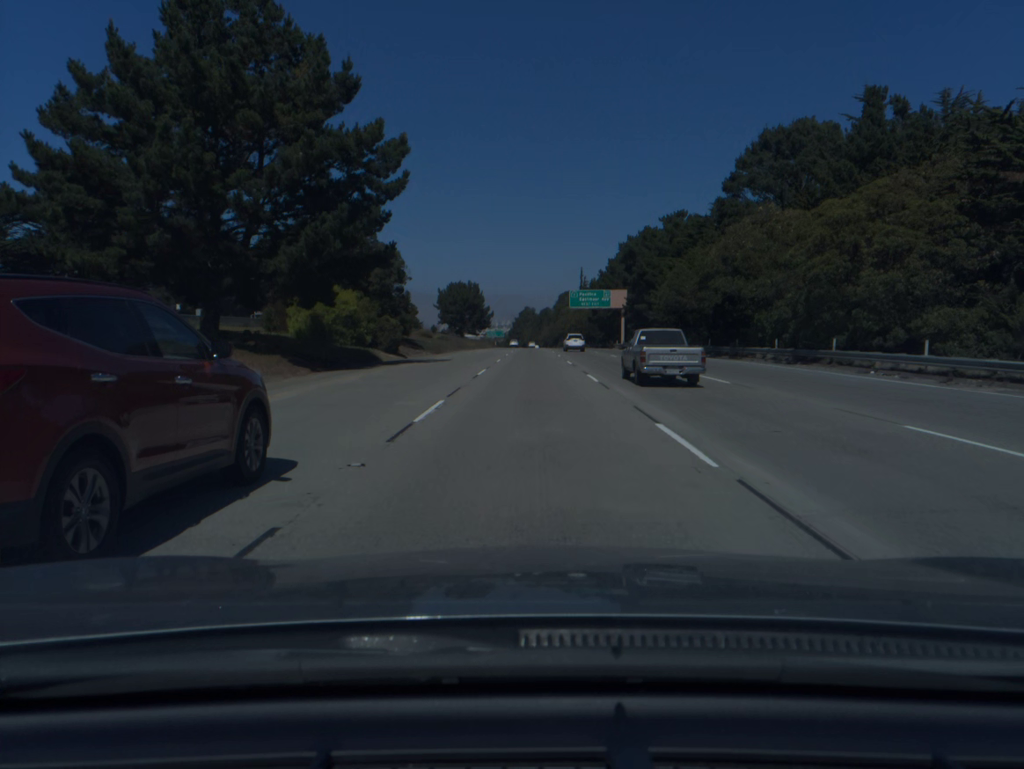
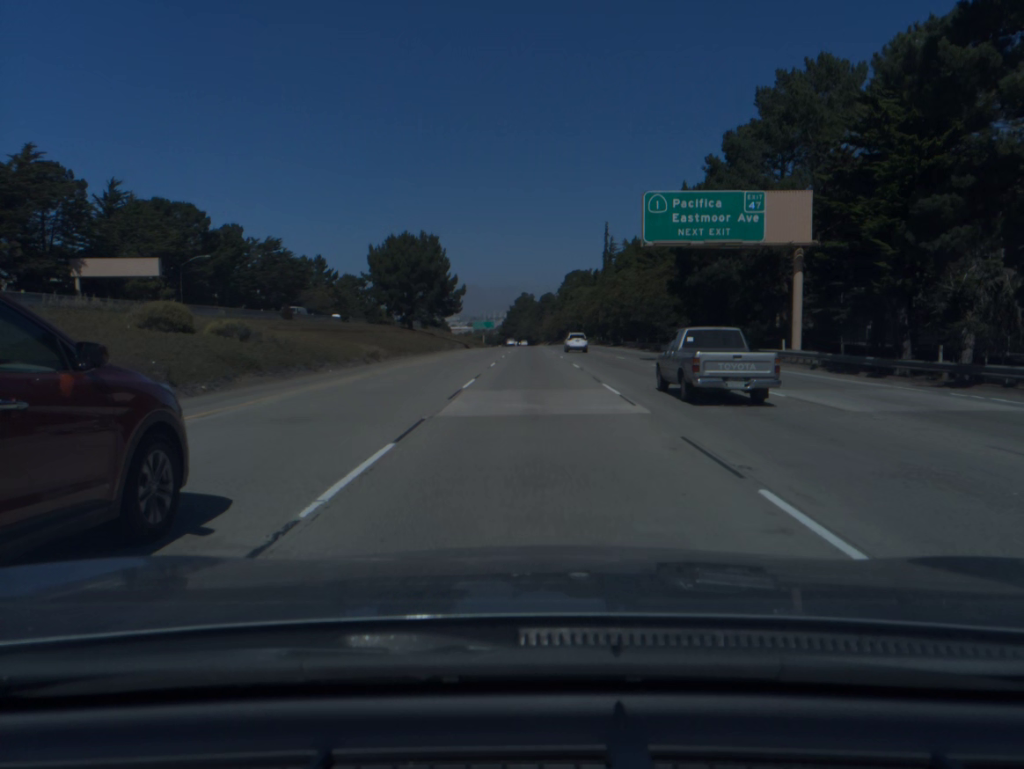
(0.0, +77.9) m; 0°
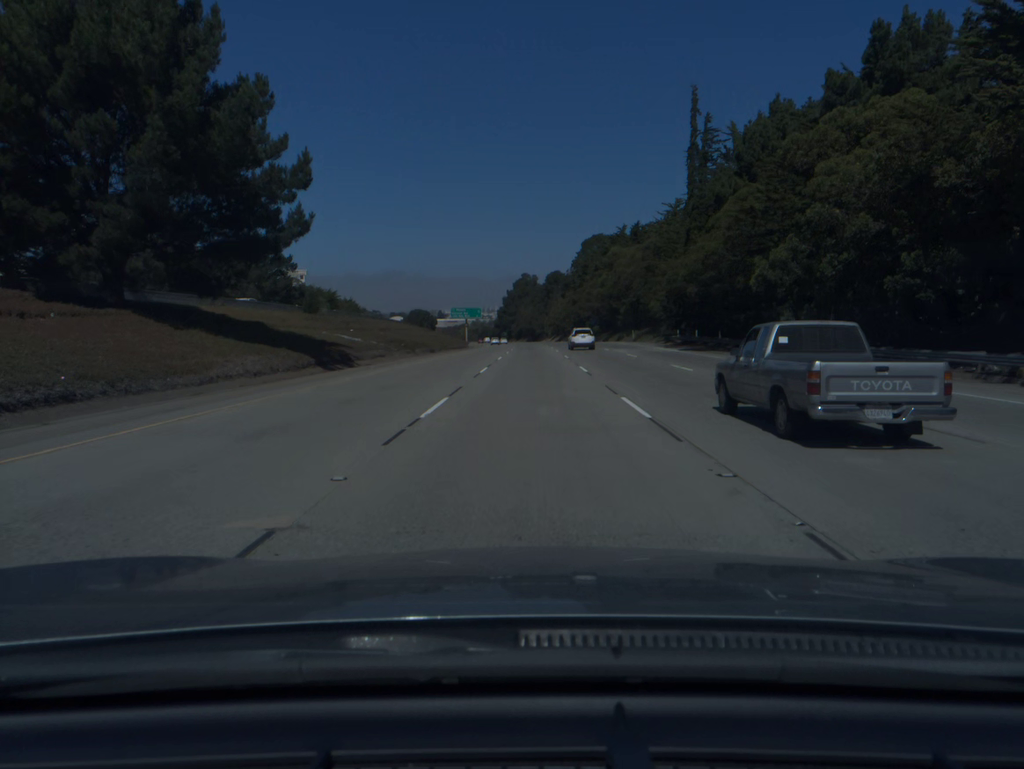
(0.0, +78.1) m; 0°
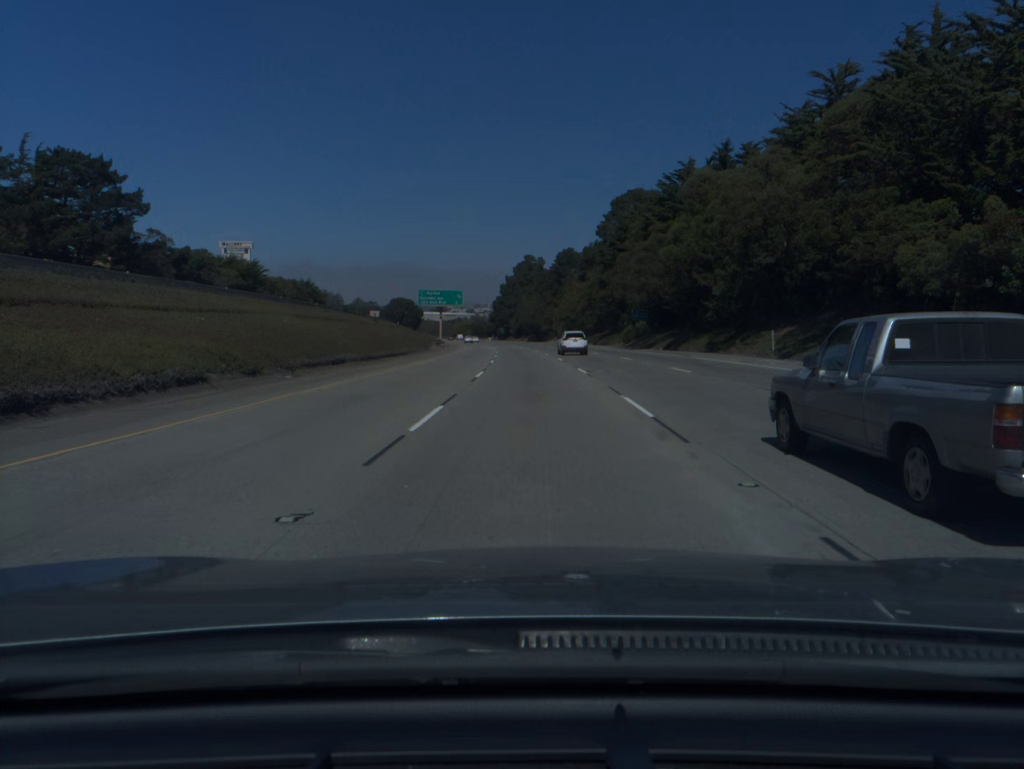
(0.0, +58.3) m; 0°
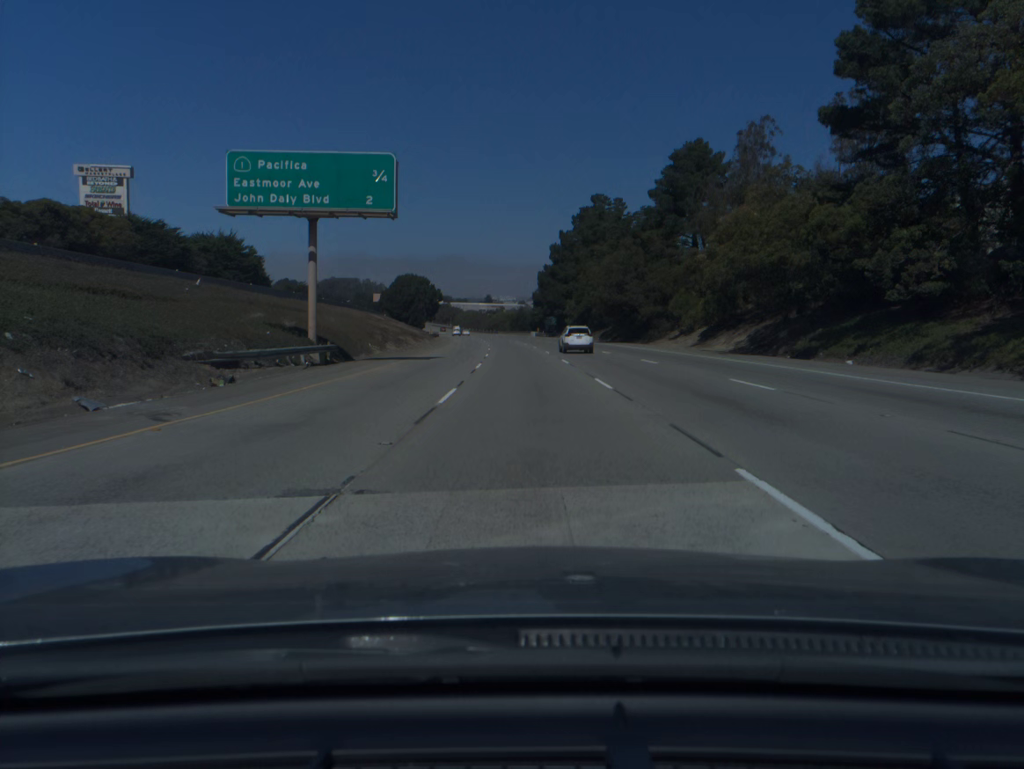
(-2.7, +96.4) m; -4°
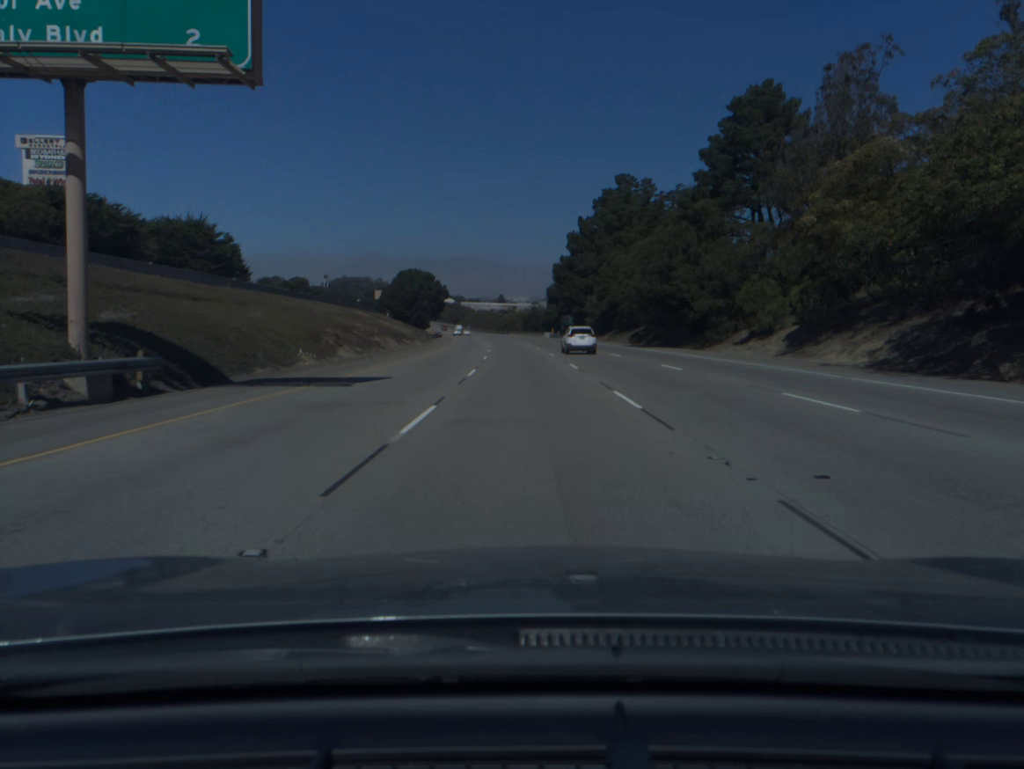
(-0.1, +19.3) m; -1°
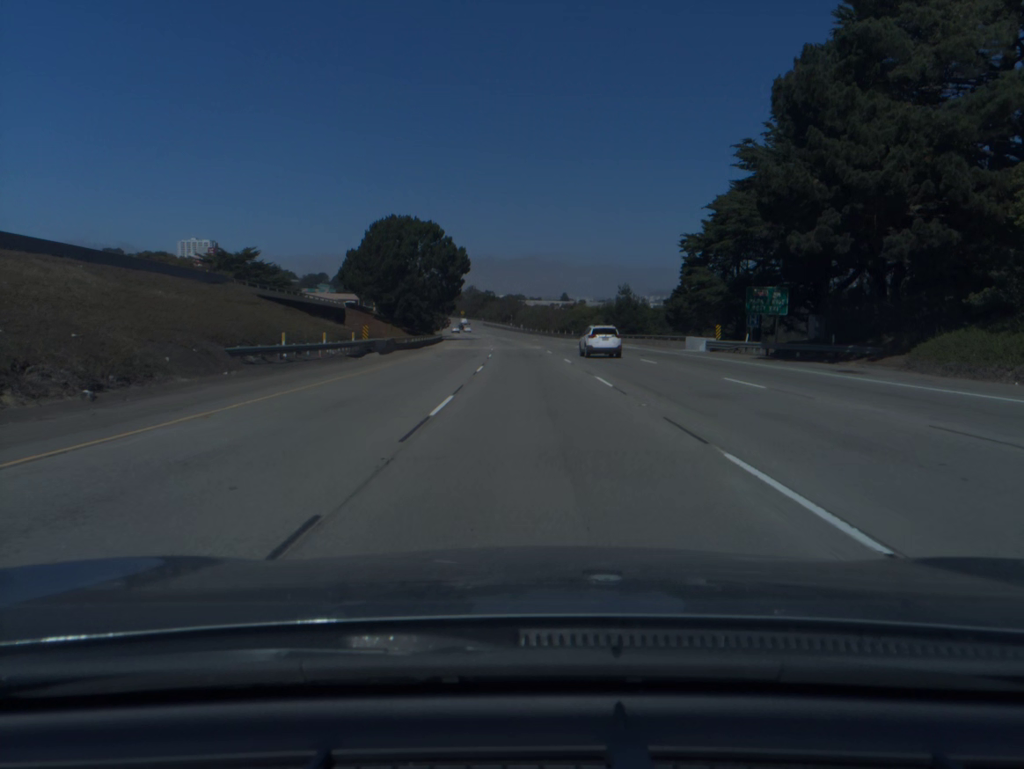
(-3.9, +96.4) m; -4°
